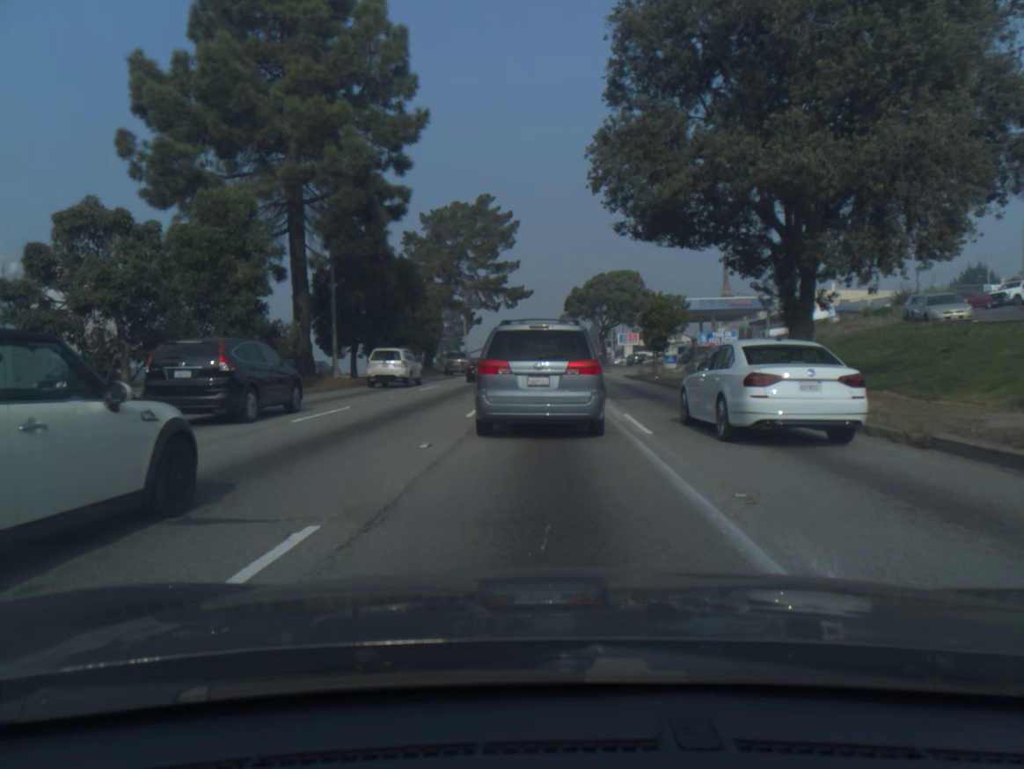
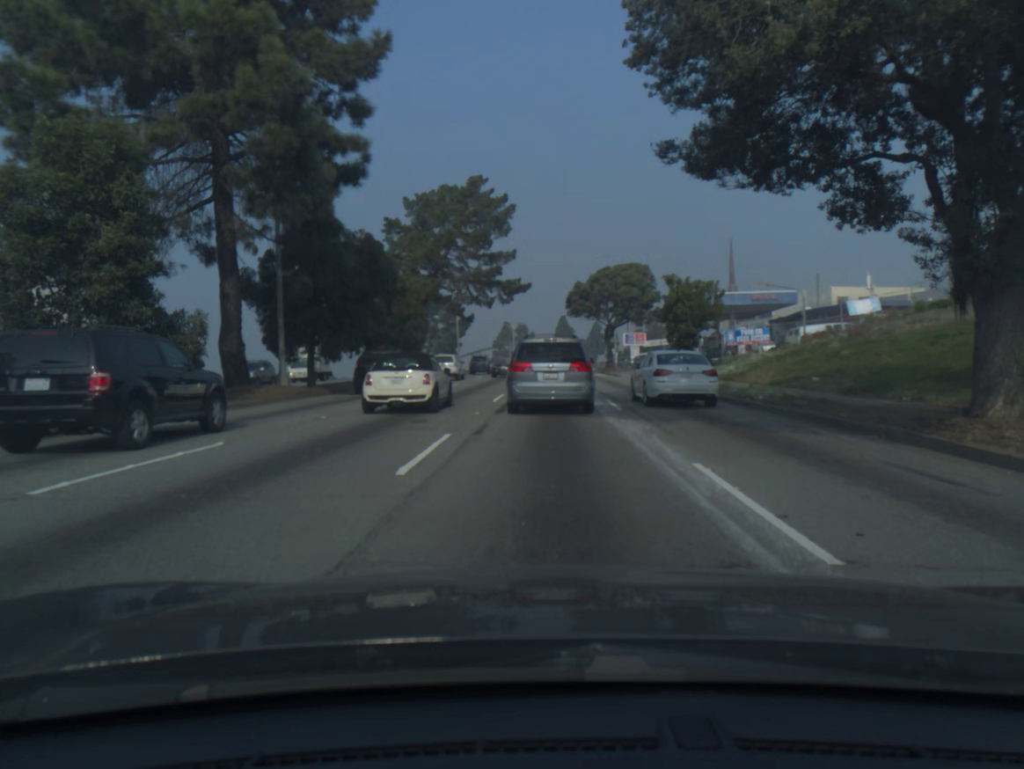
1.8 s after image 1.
(0.0, +7.5) m; 0°
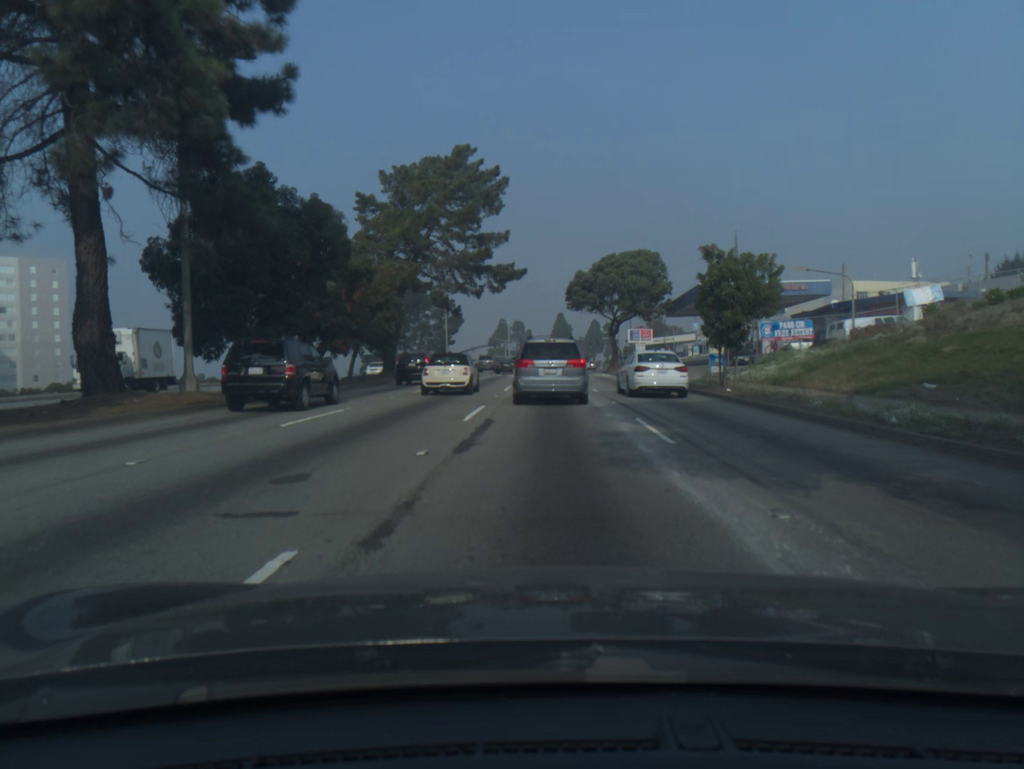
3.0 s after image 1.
(0.0, +7.6) m; 0°
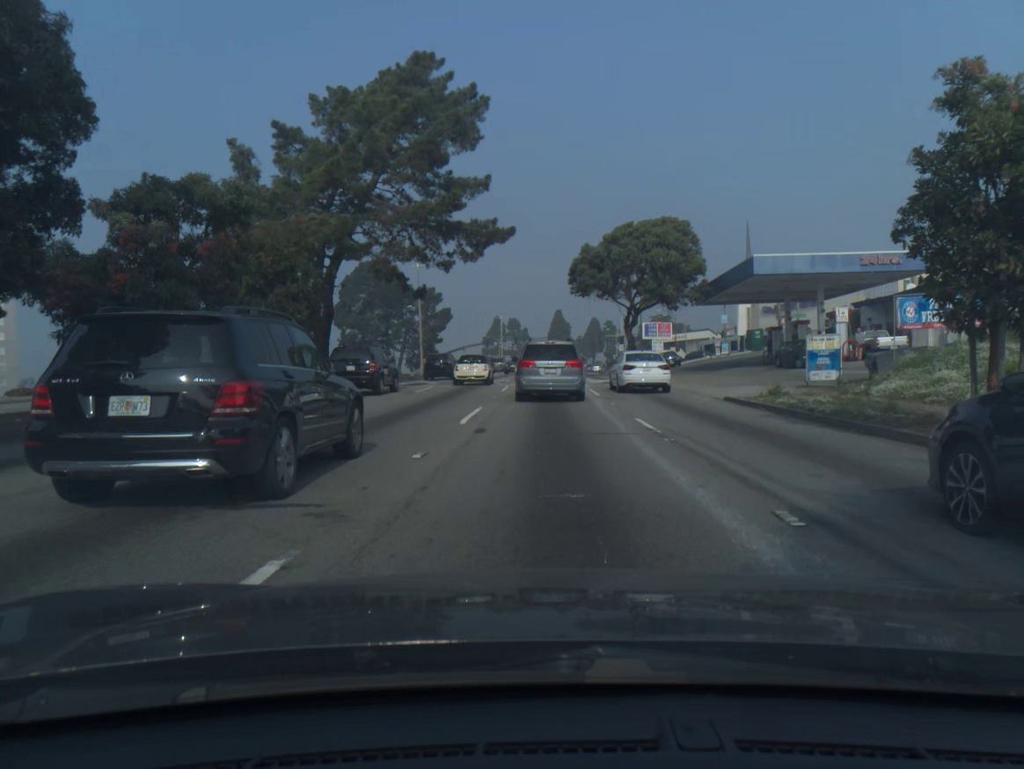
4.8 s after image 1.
(+0.1, +14.7) m; +1°
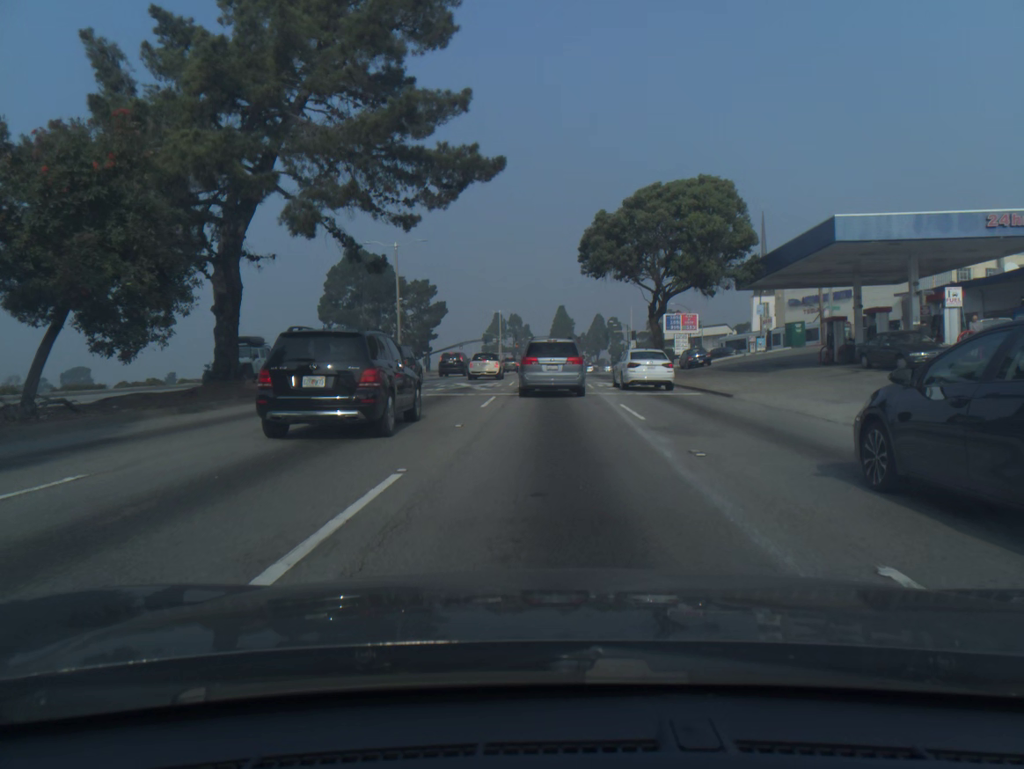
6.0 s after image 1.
(0.0, +10.9) m; 0°
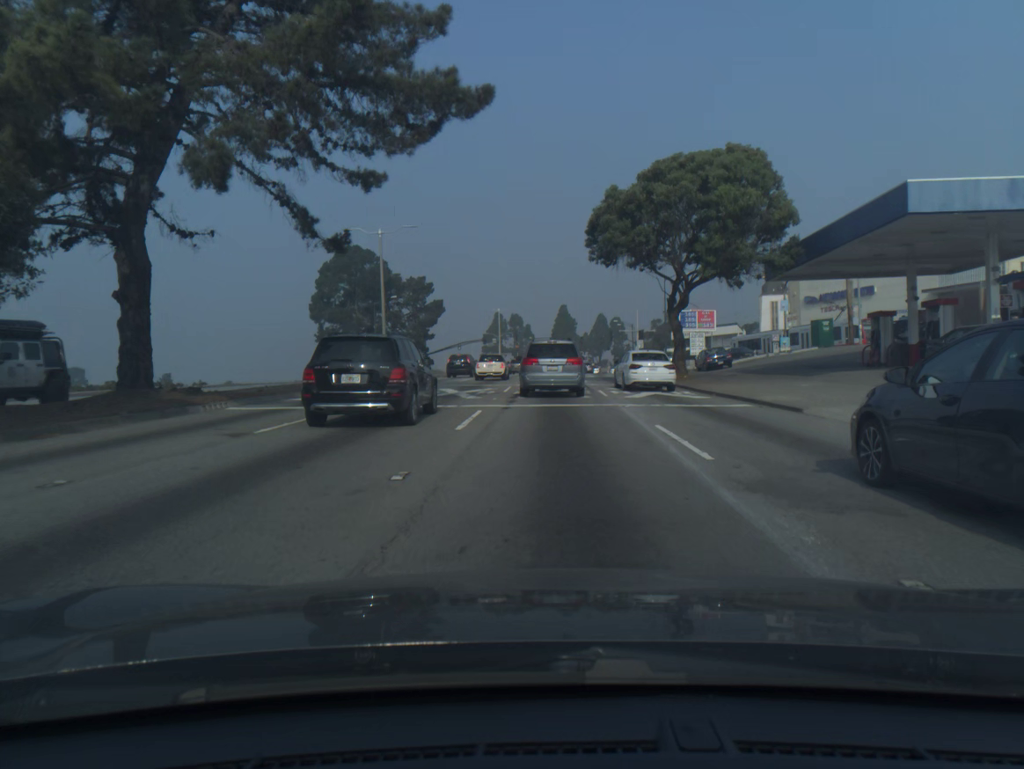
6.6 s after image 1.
(0.0, +5.7) m; 0°
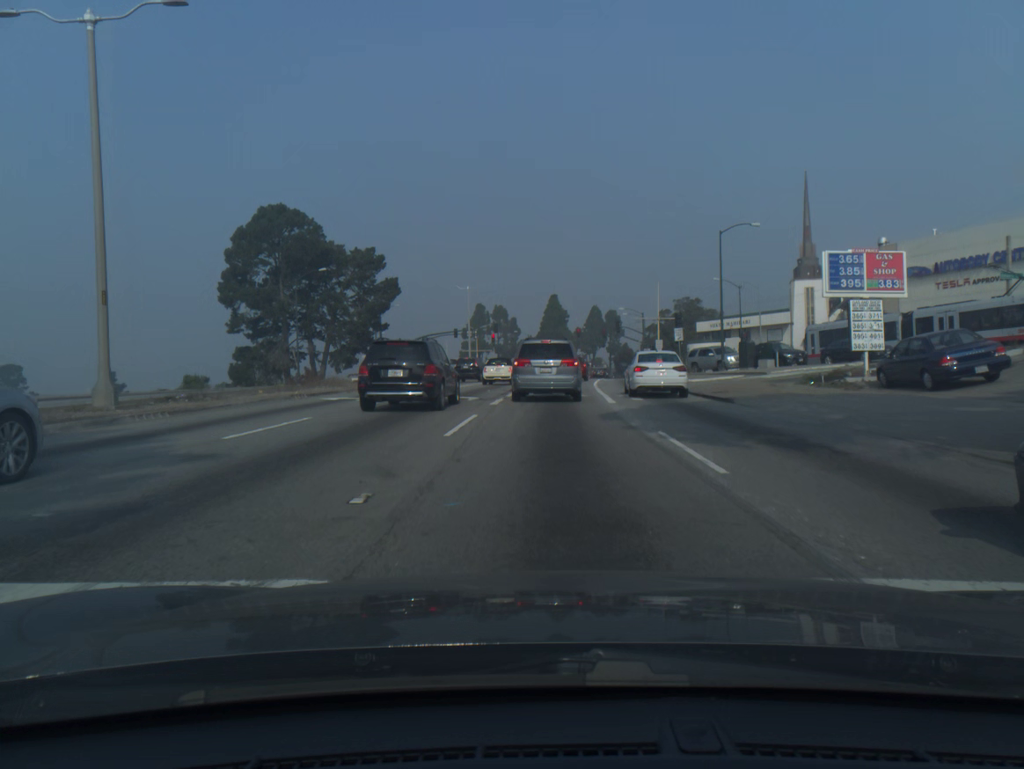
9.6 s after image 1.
(+0.2, +30.3) m; +1°
